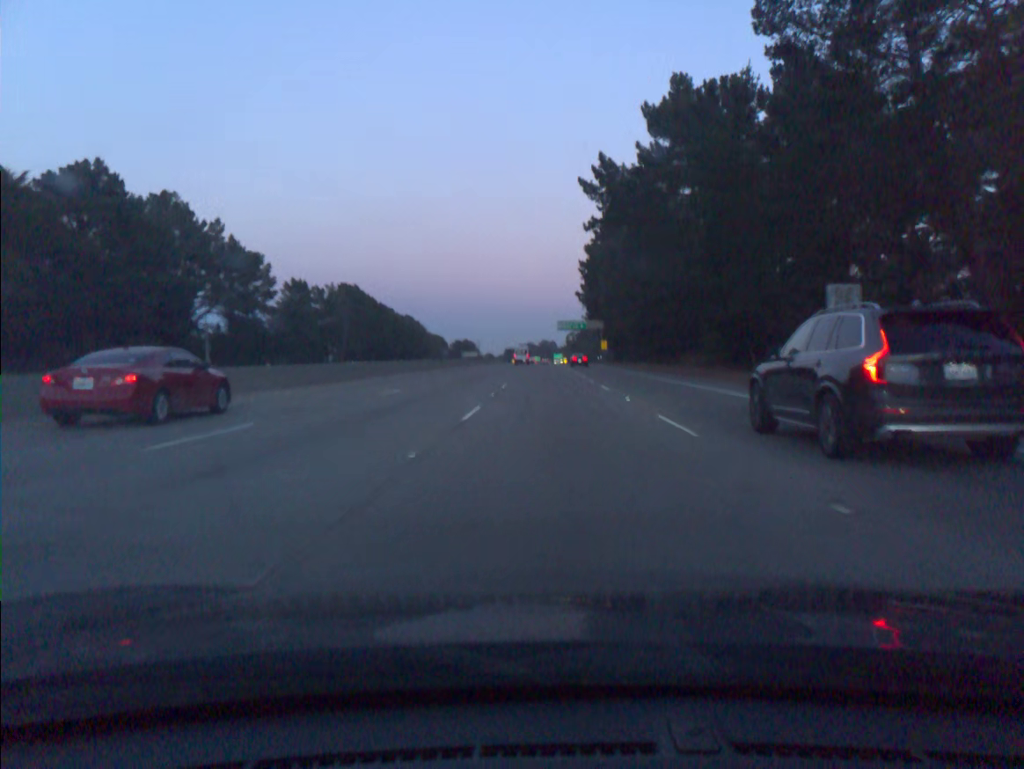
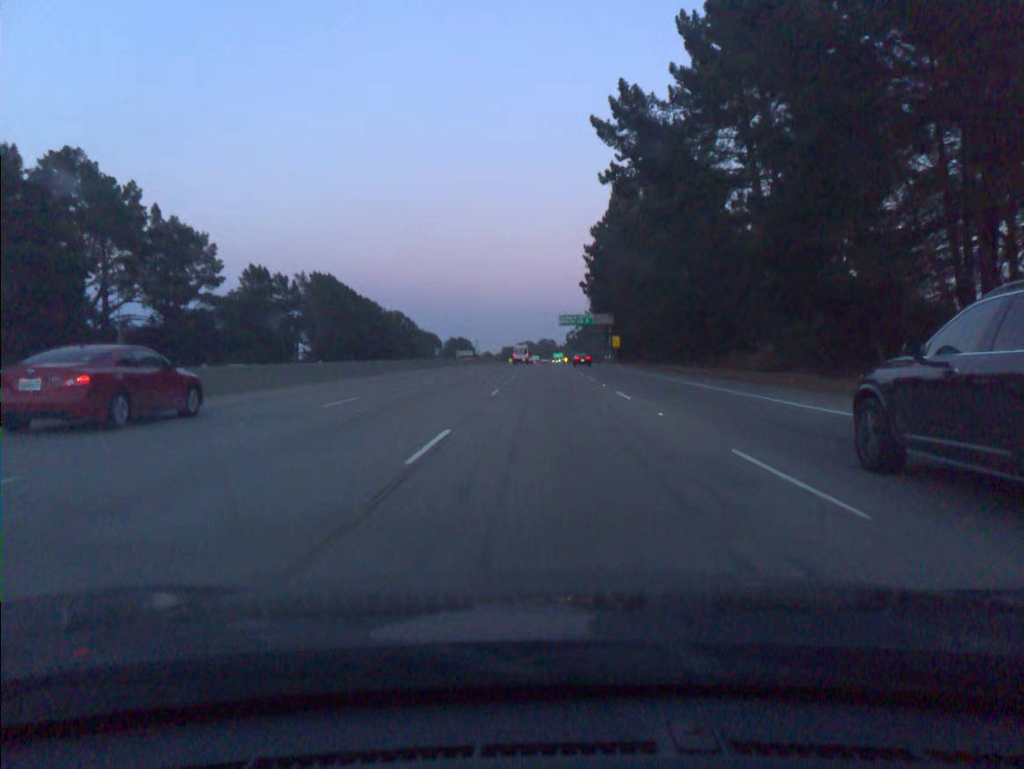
(0.0, +20.8) m; 0°
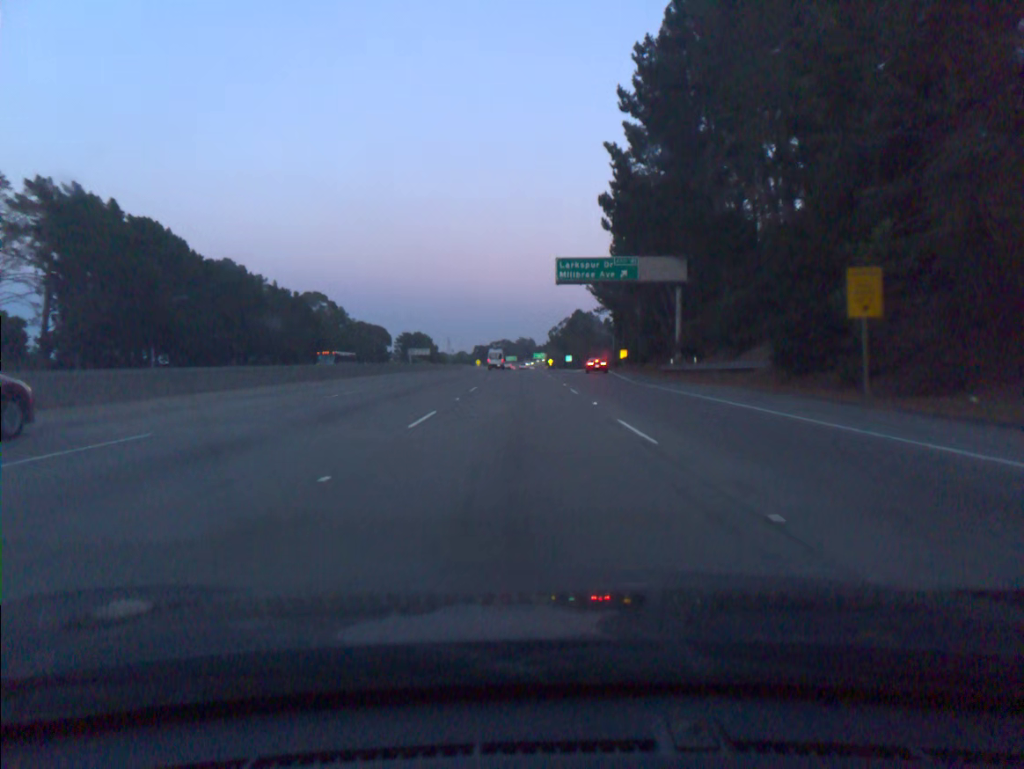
(+0.6, +82.8) m; +1°
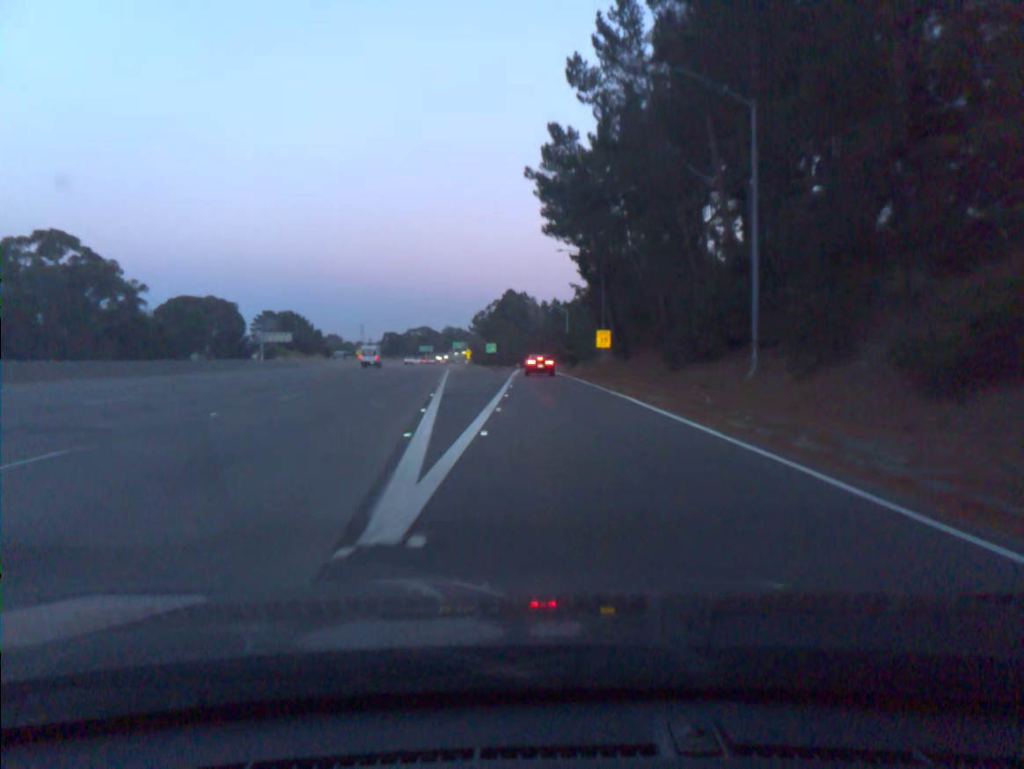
(+4.6, +82.4) m; +5°
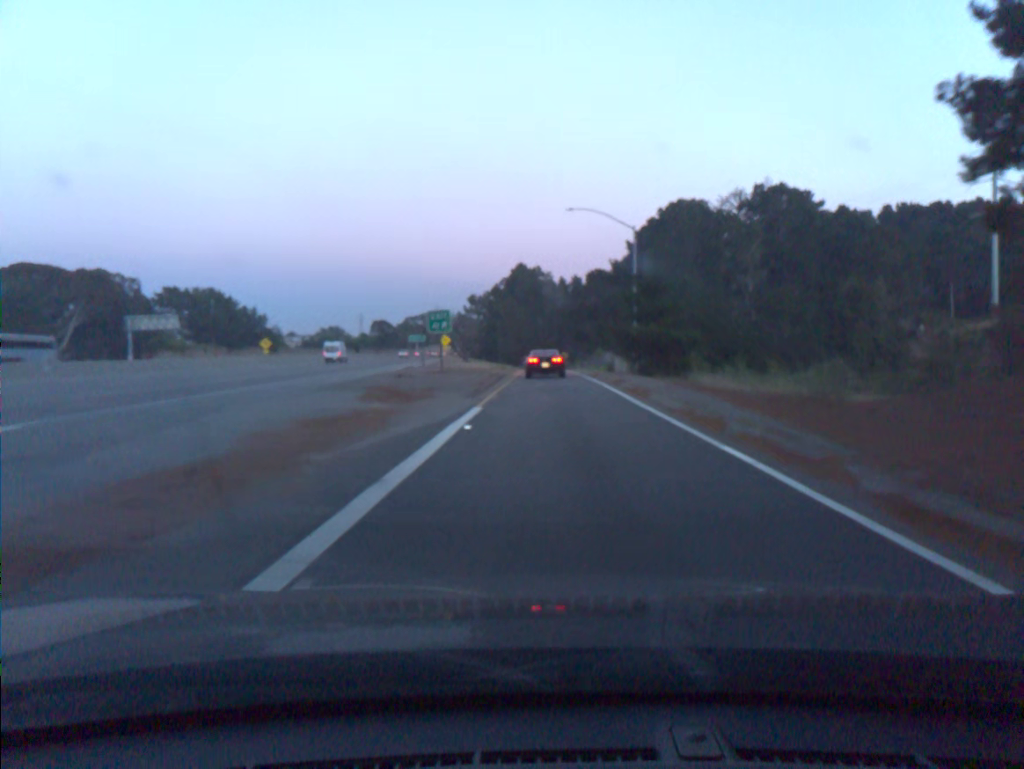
(-0.6, +71.7) m; -1°
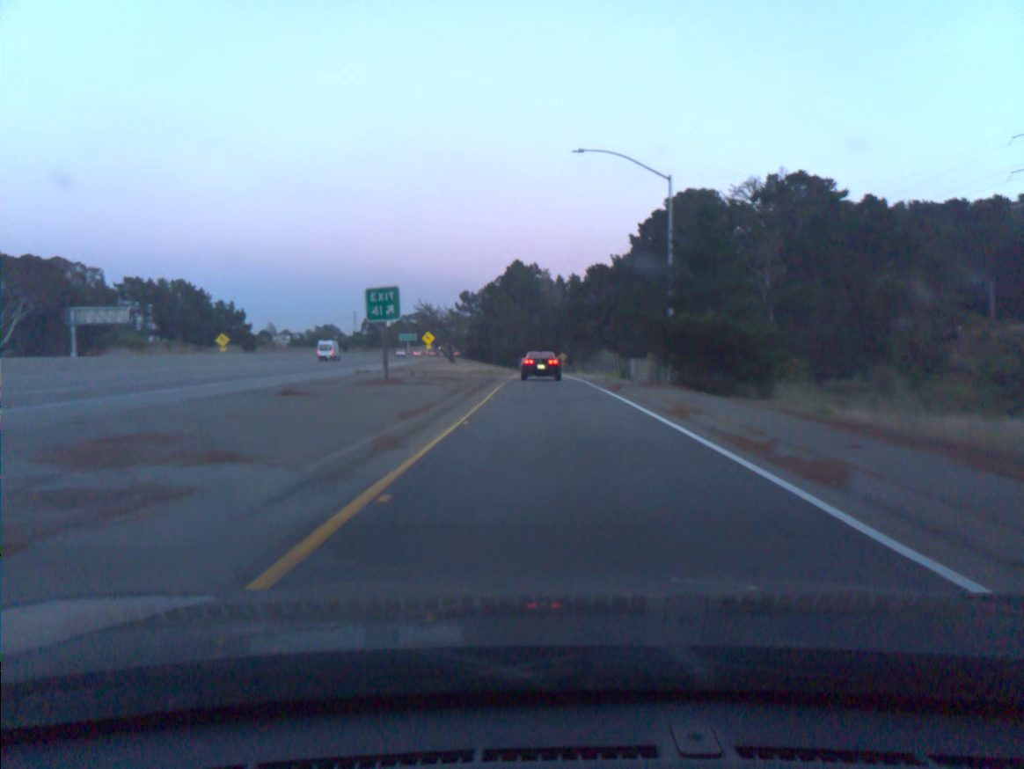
(0.0, +14.9) m; 0°
